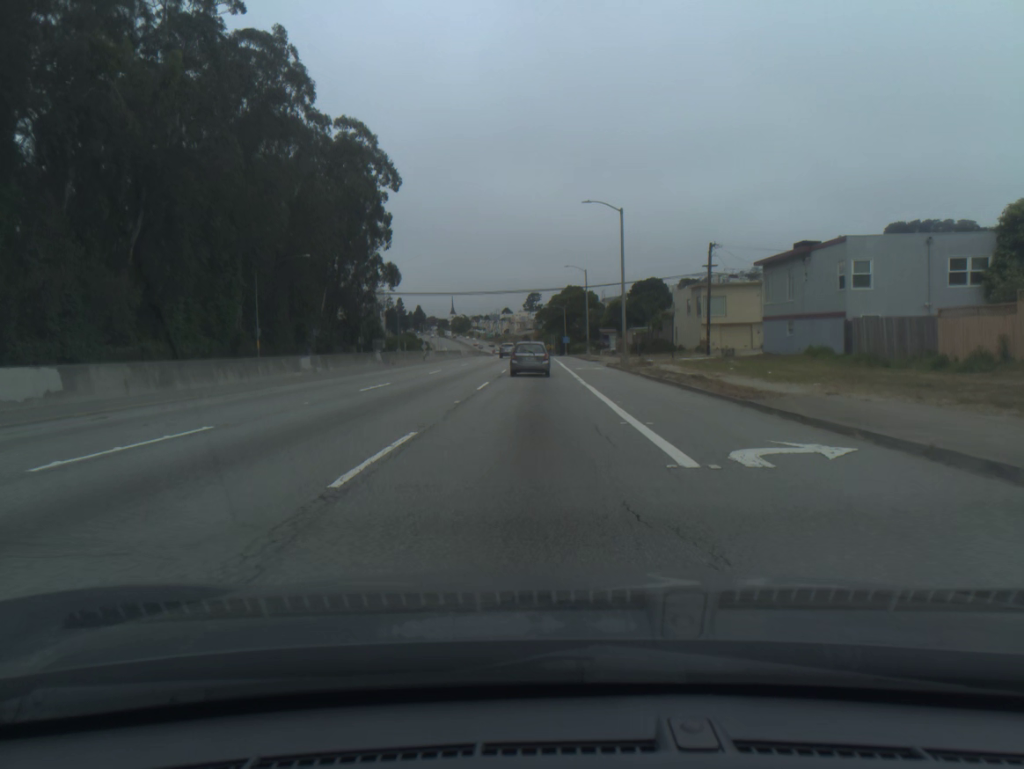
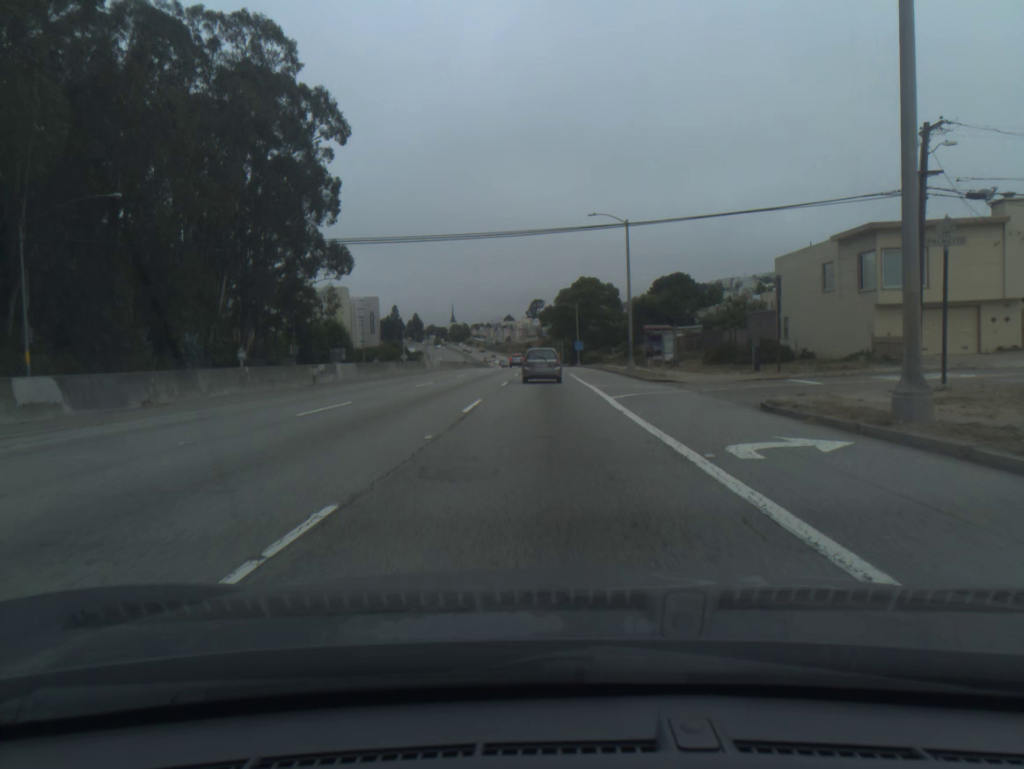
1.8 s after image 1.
(-0.3, +36.1) m; 0°
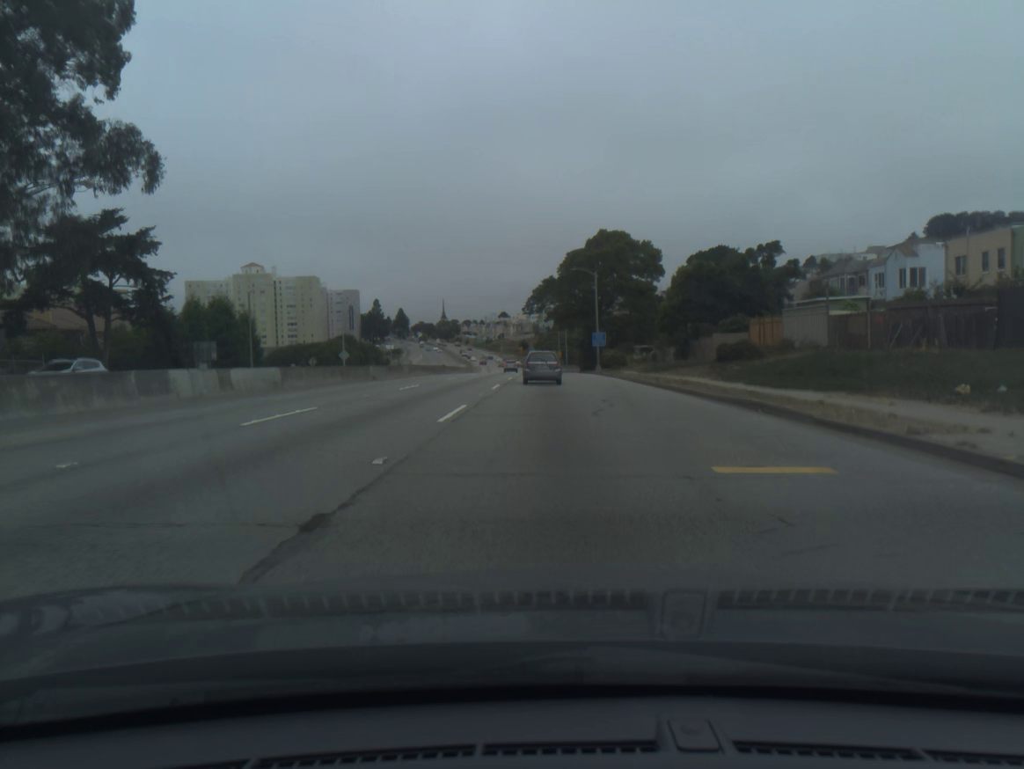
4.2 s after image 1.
(+0.4, +47.1) m; 0°
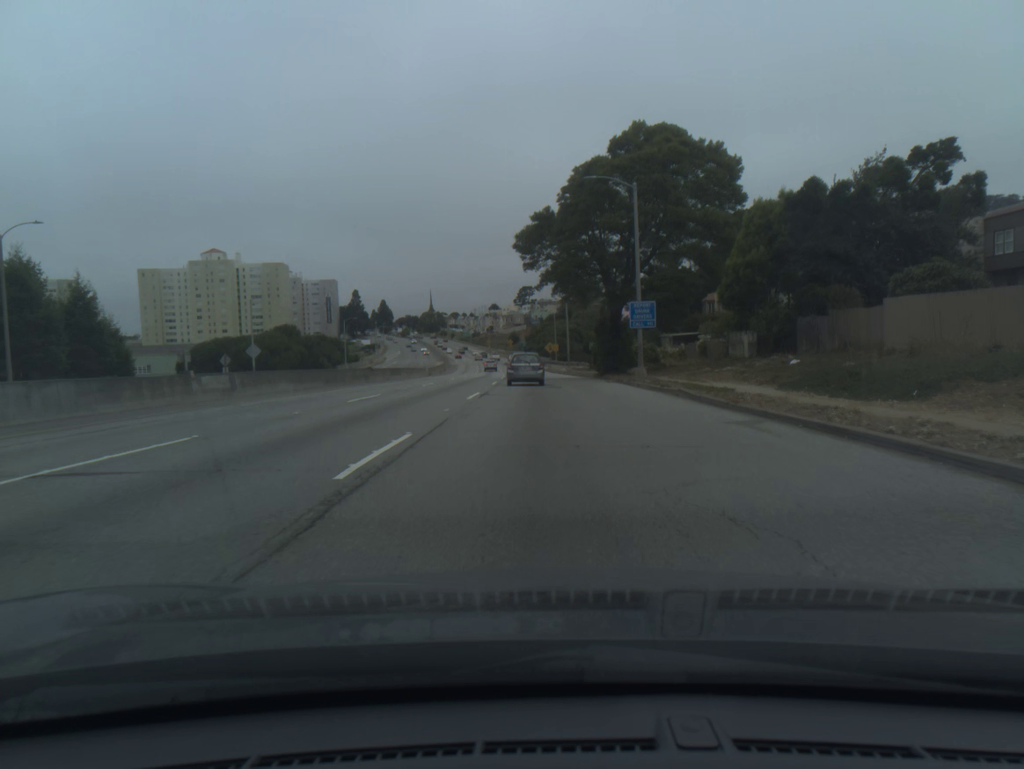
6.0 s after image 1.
(+0.2, +34.9) m; +1°
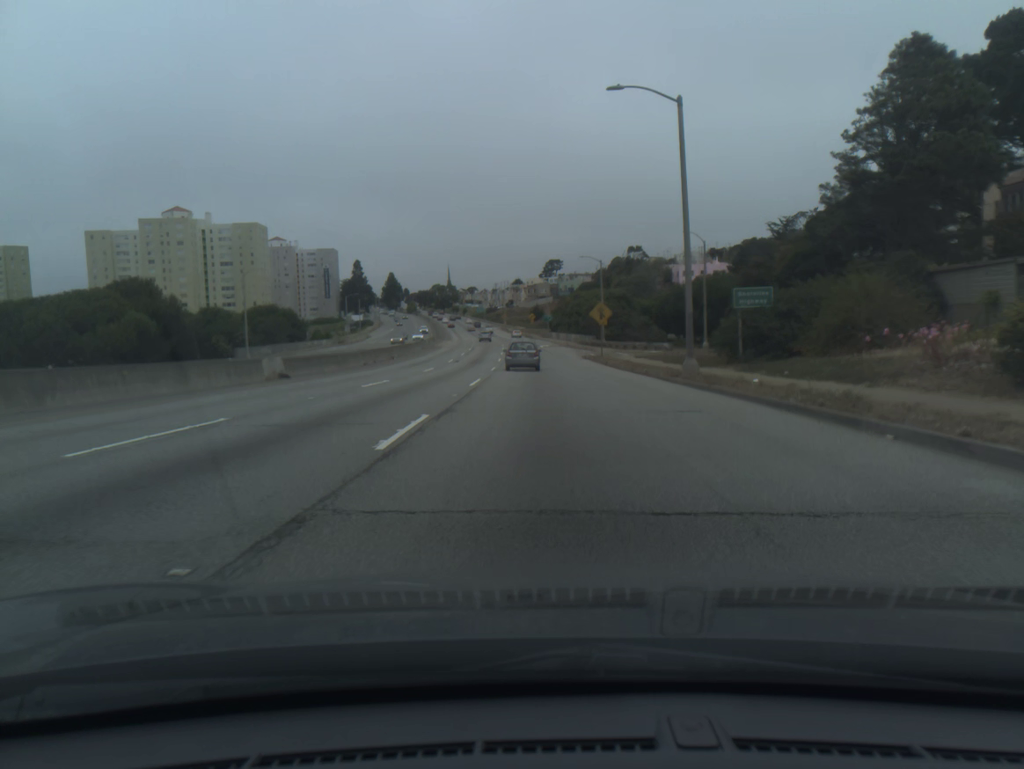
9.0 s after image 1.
(-1.1, +58.2) m; -2°
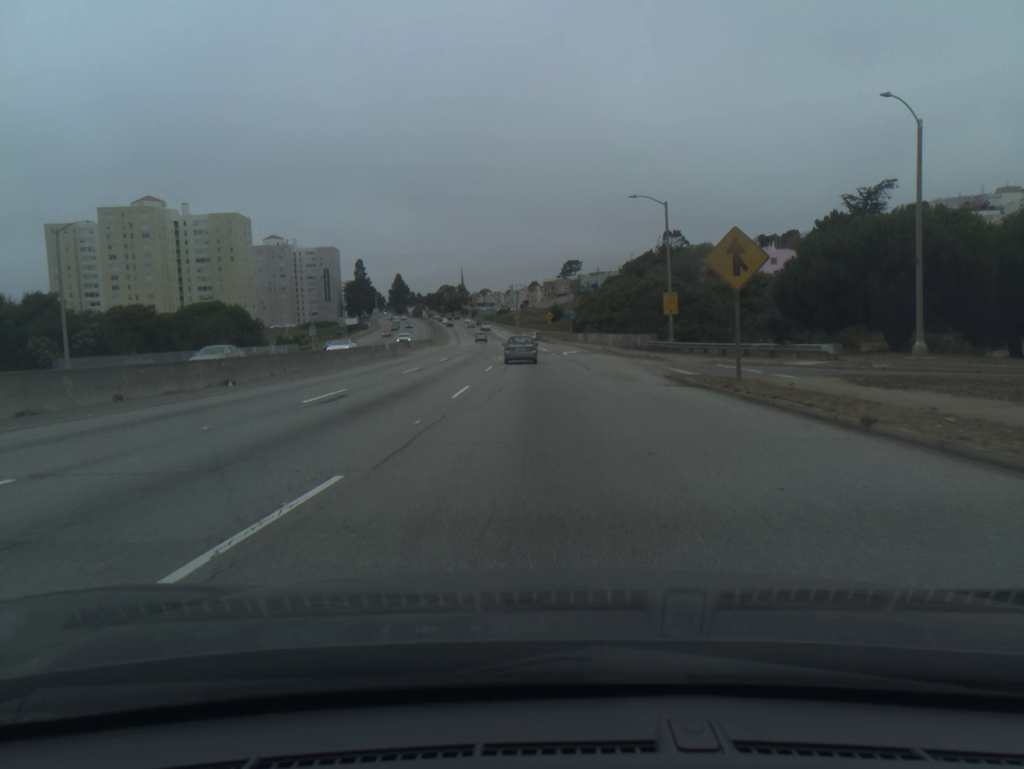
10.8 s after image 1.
(-0.4, +35.3) m; -1°
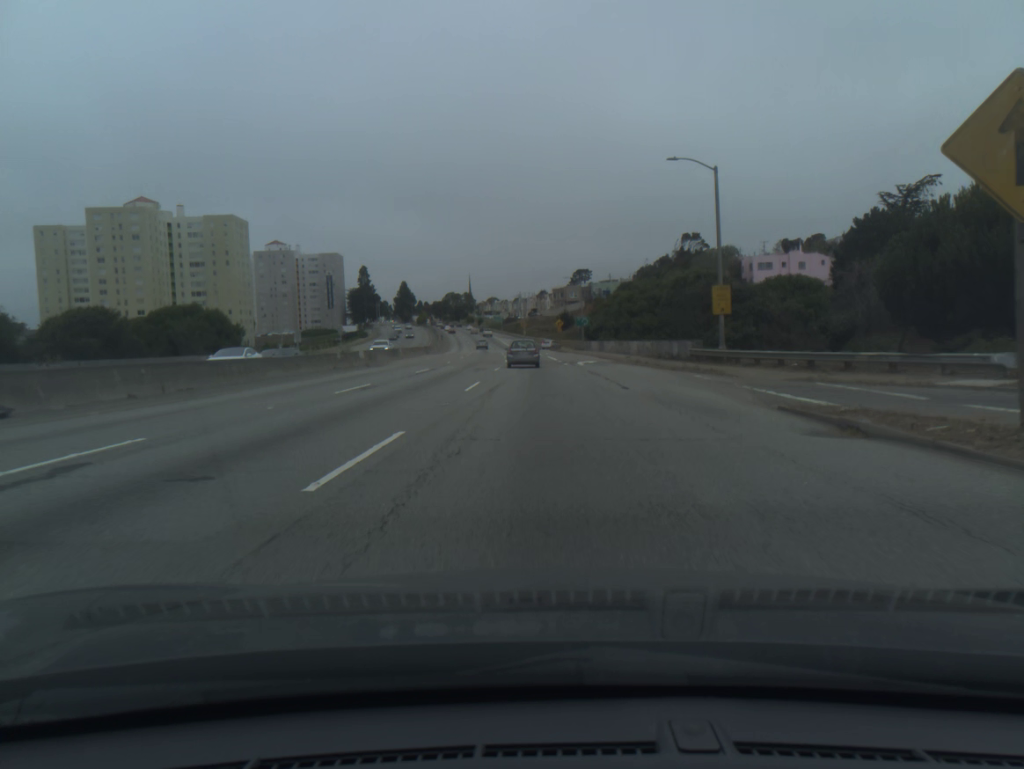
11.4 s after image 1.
(-0.1, +11.8) m; -1°
